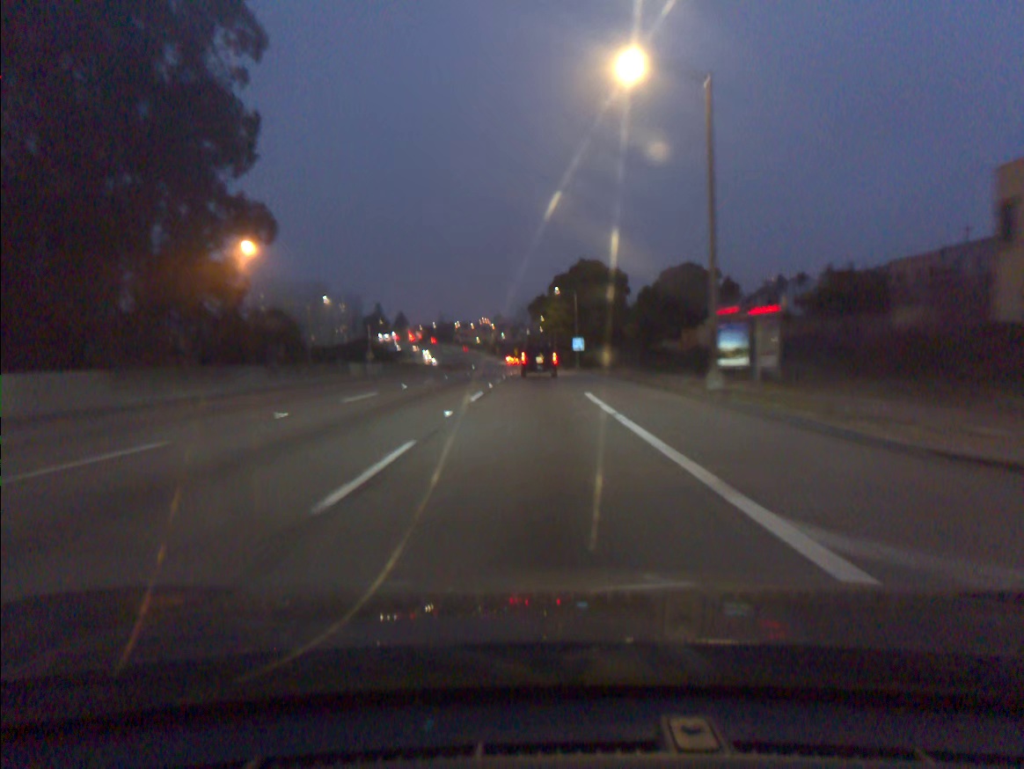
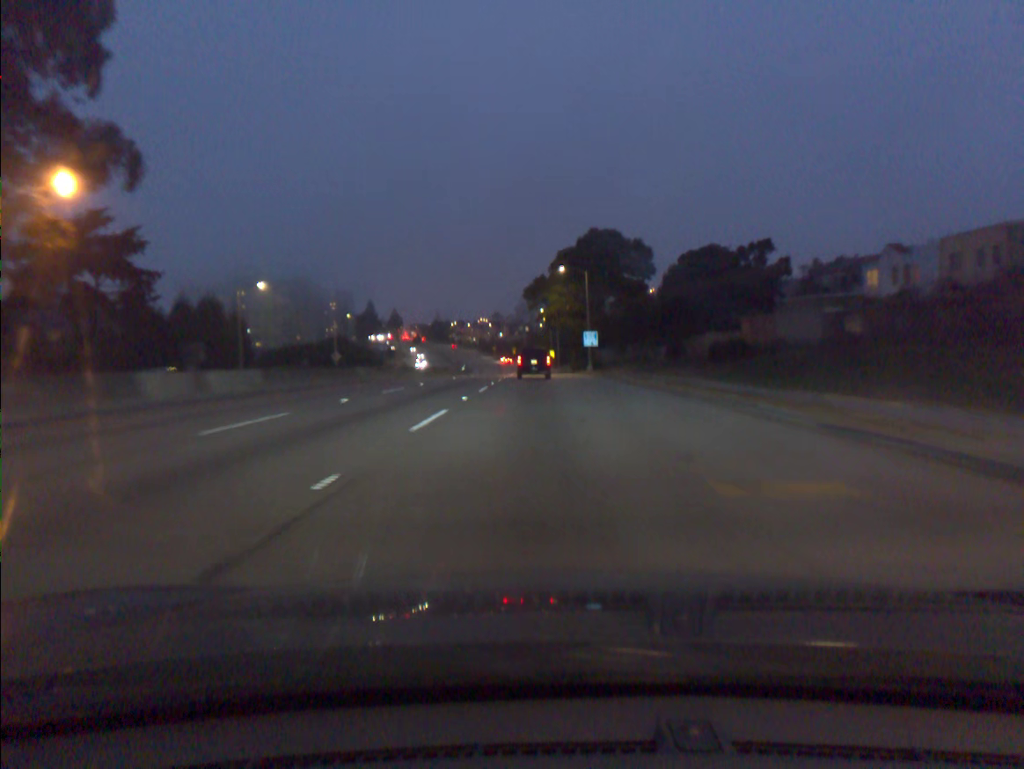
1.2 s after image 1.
(+0.1, +23.5) m; 0°
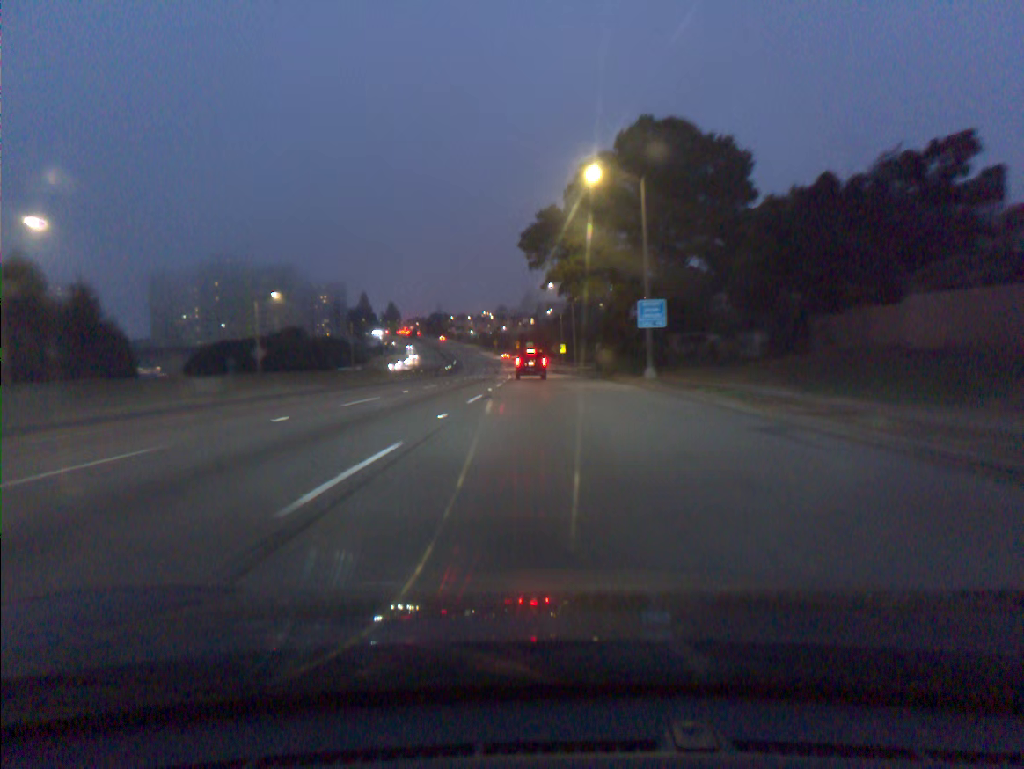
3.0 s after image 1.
(-0.2, +35.4) m; 0°
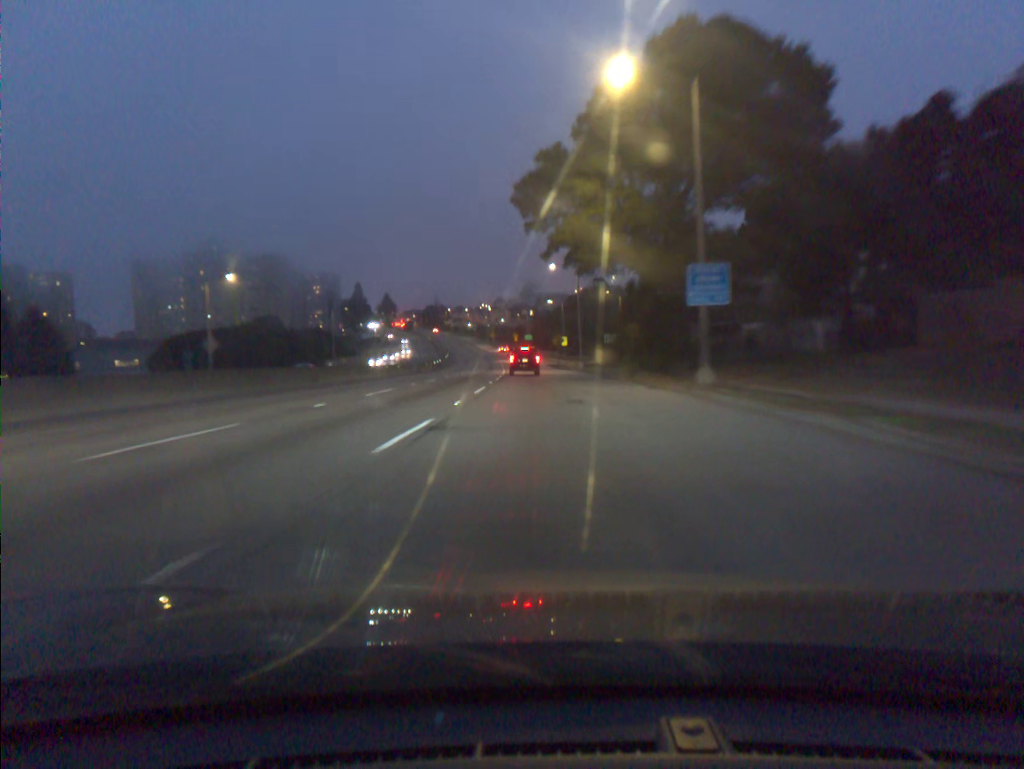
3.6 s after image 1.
(0.0, +11.9) m; 0°
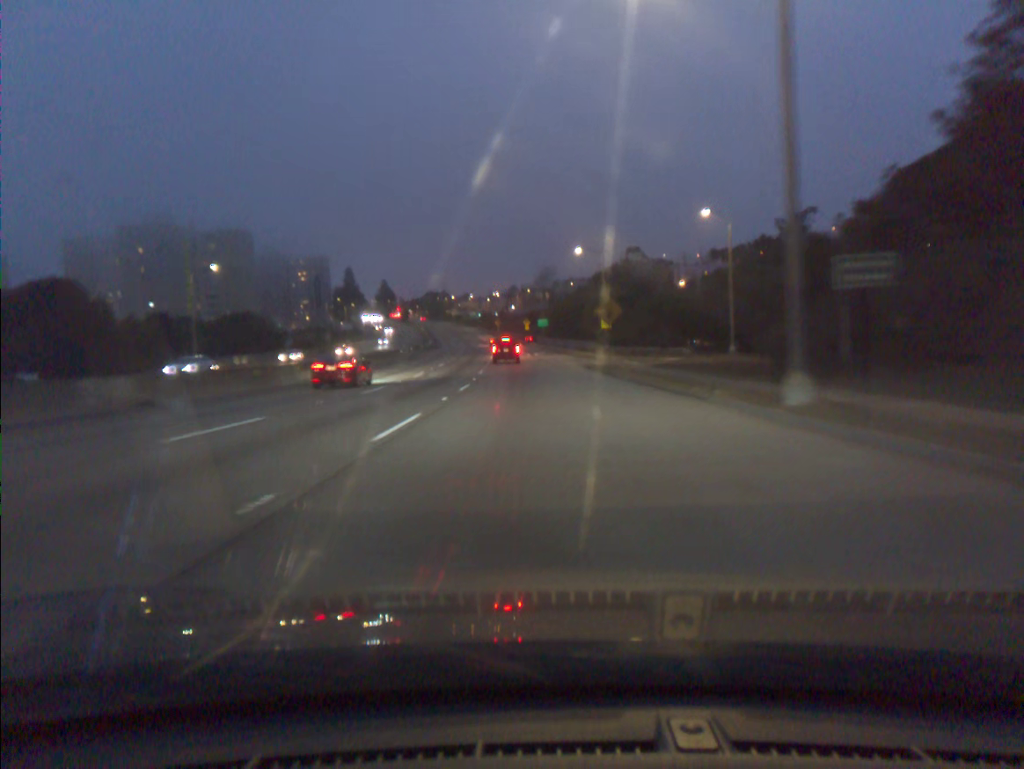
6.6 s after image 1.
(-0.7, +57.0) m; -1°
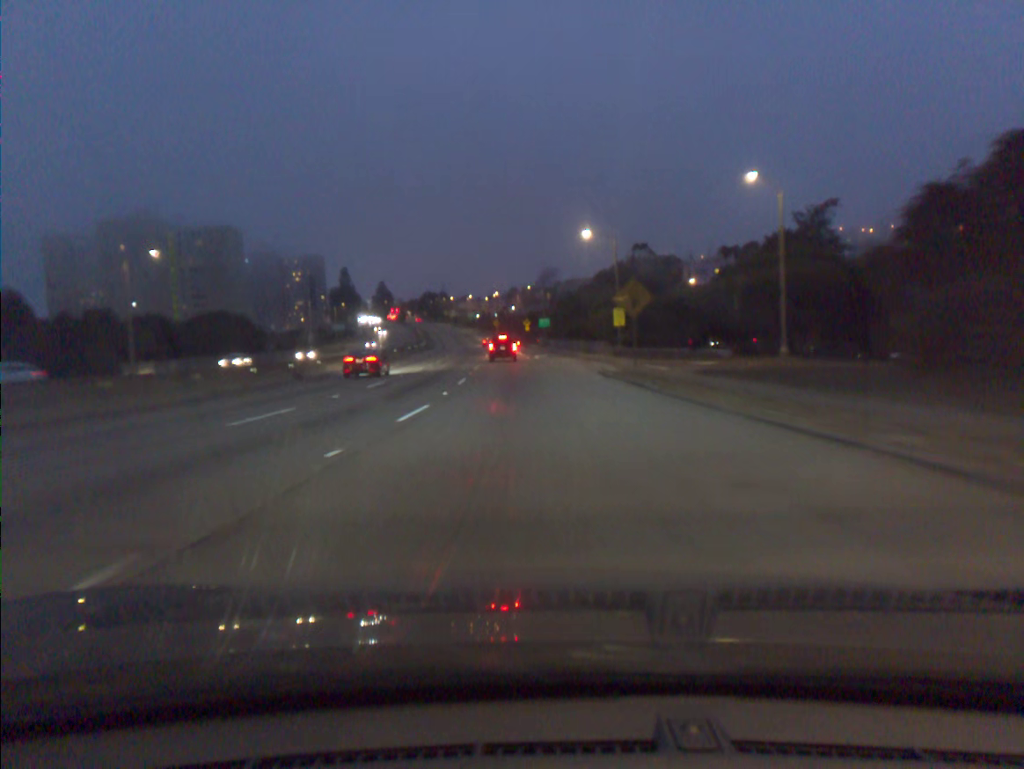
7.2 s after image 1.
(0.0, +11.3) m; 0°
